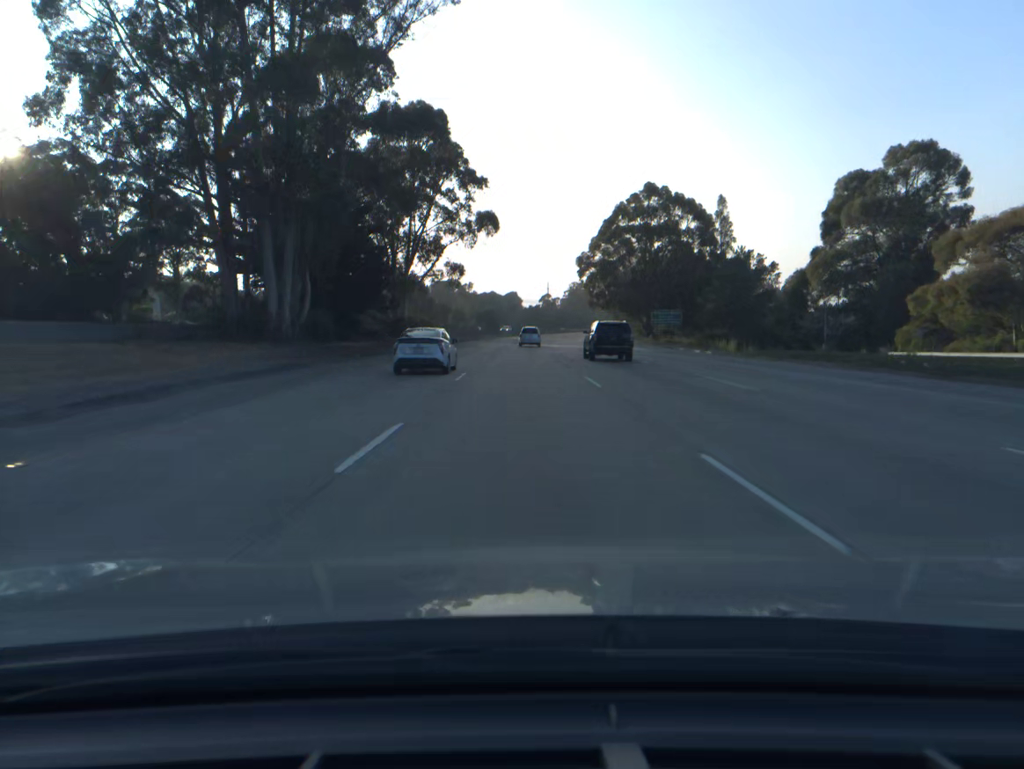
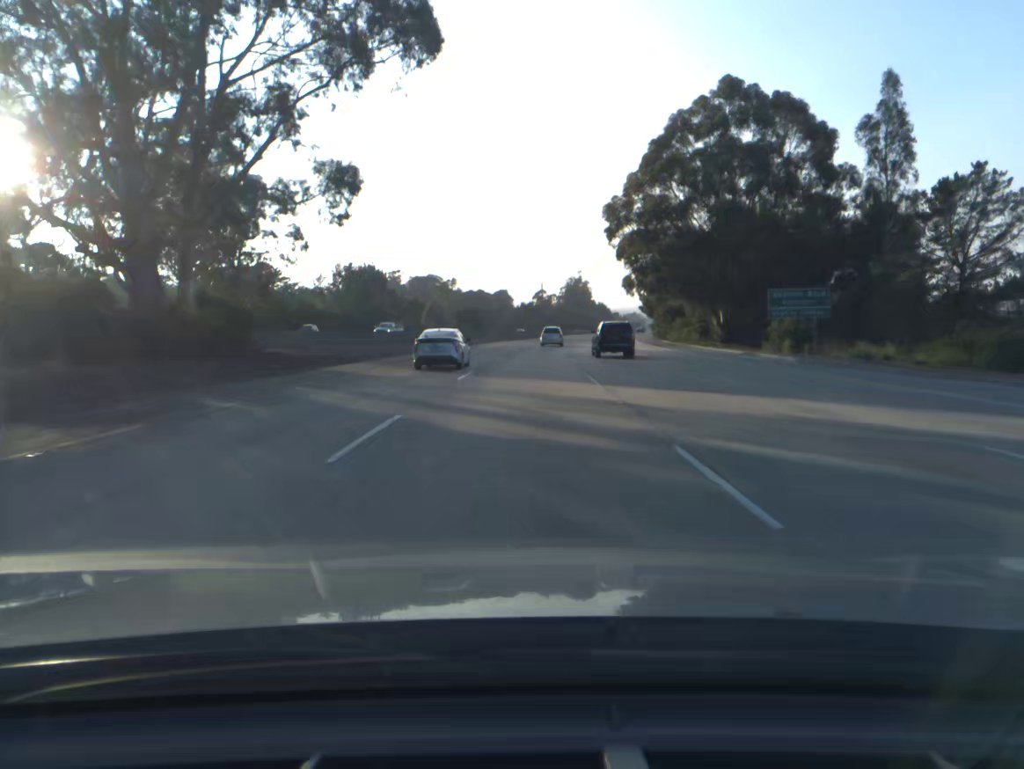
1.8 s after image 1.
(+0.1, +57.9) m; +1°
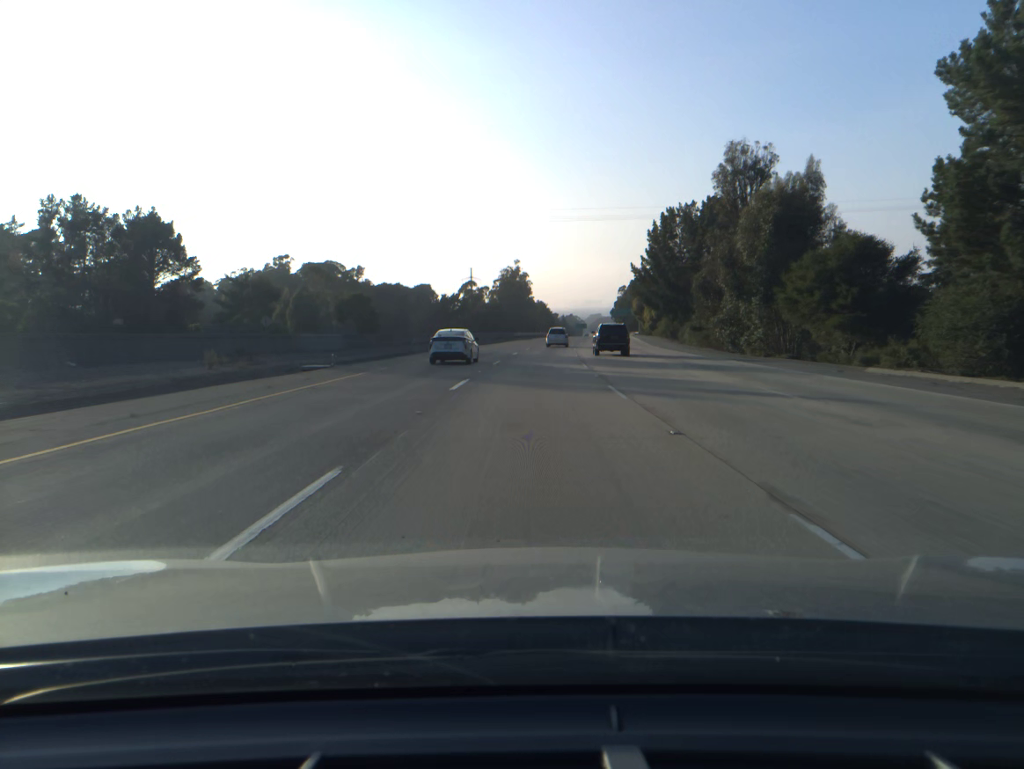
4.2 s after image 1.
(+2.8, +77.3) m; +5°
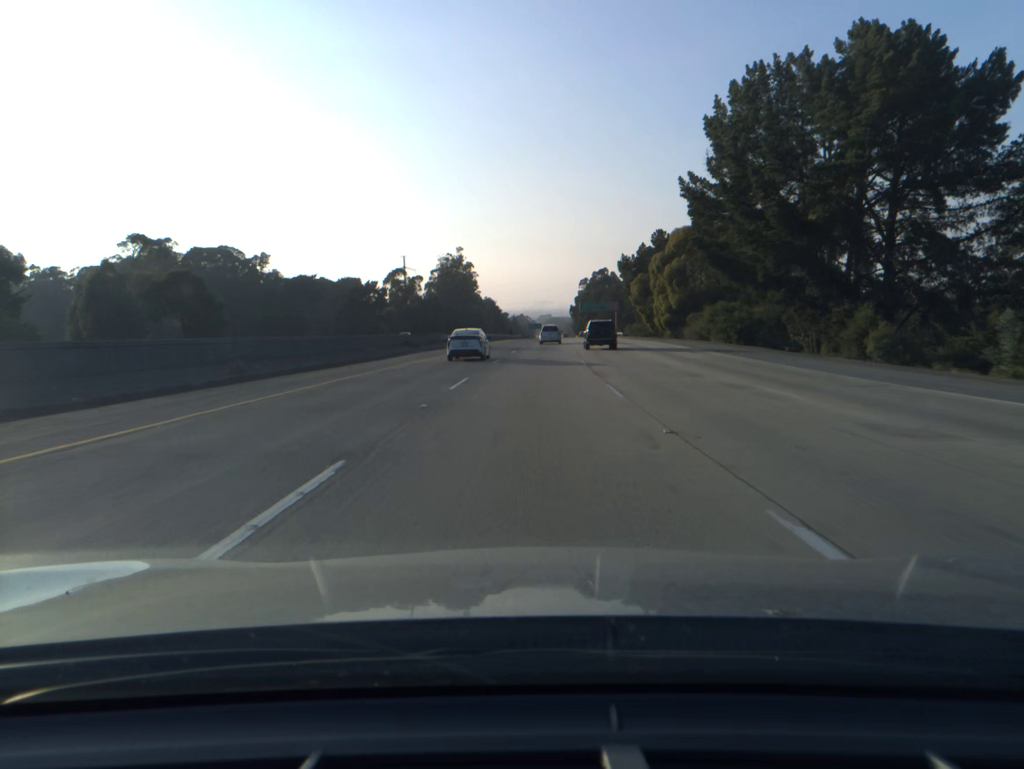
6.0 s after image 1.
(+1.9, +58.1) m; +3°
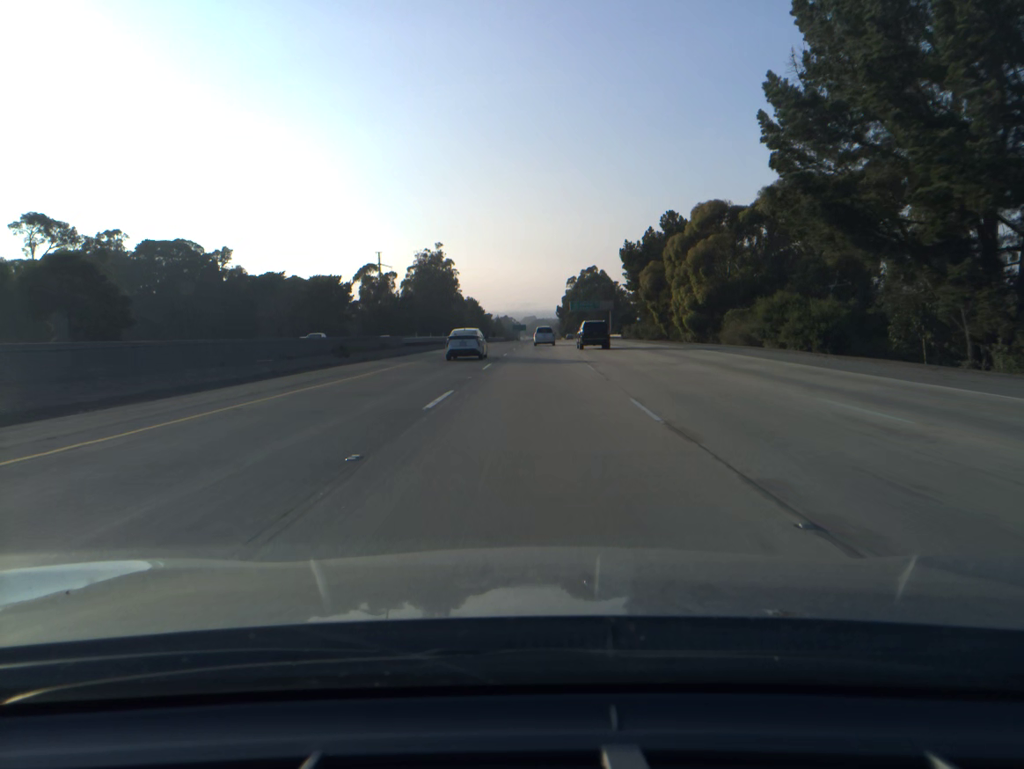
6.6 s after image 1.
(+0.2, +19.5) m; +1°
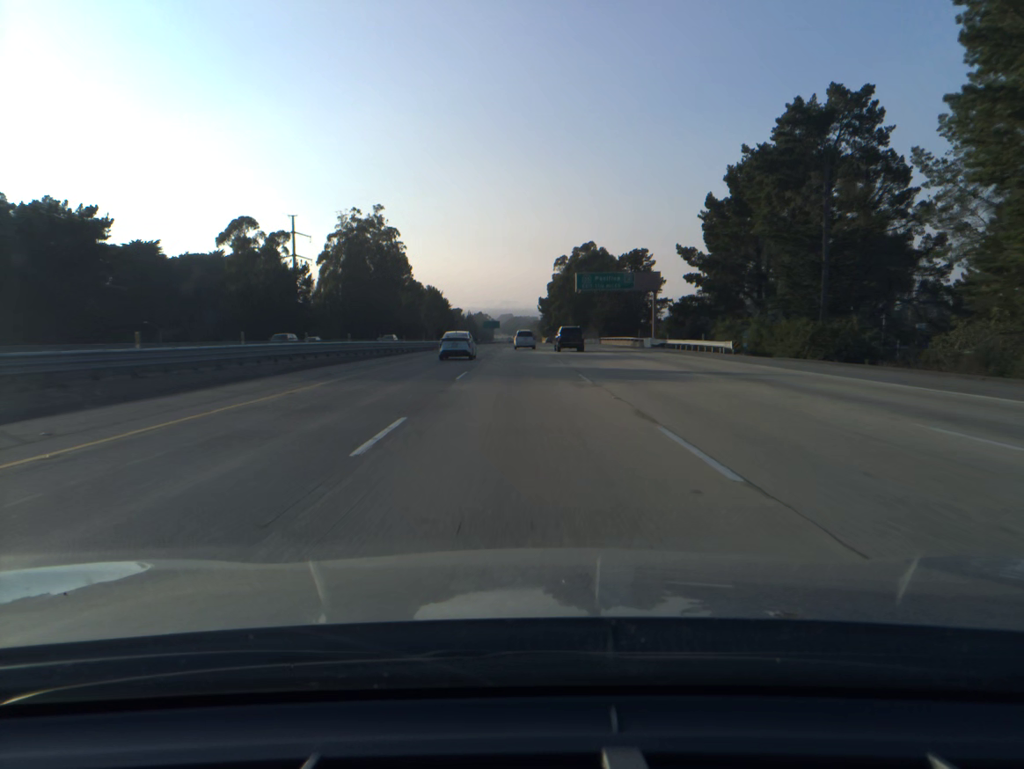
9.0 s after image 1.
(+1.9, +78.1) m; +2°
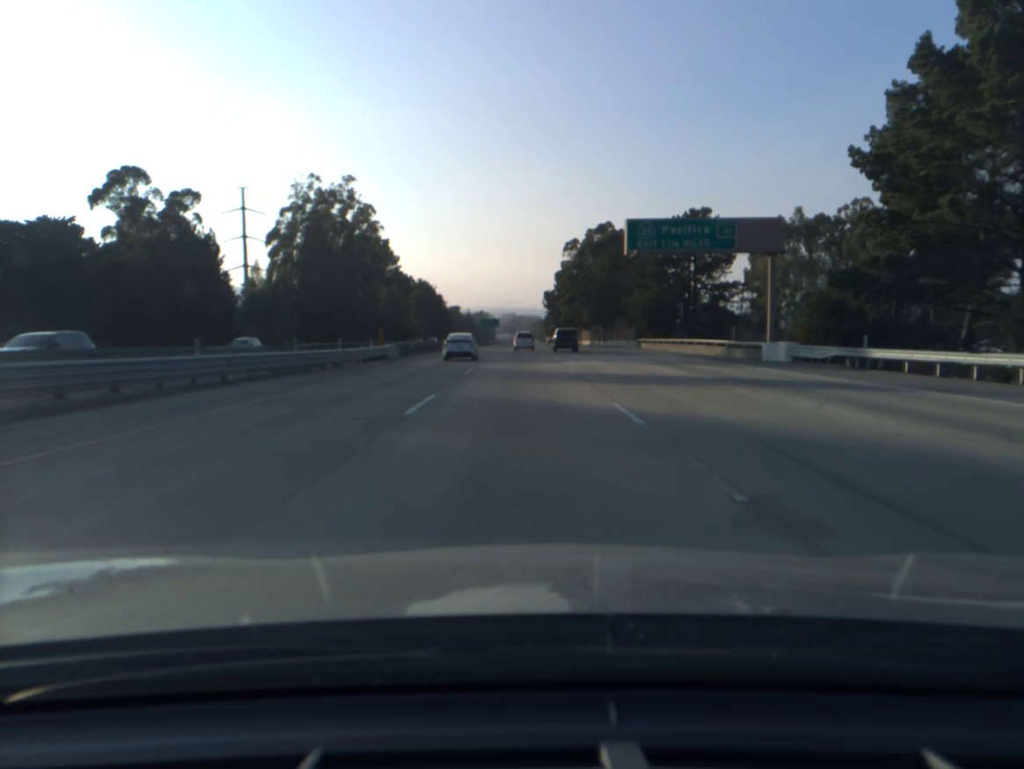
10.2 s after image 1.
(0.0, +39.3) m; 0°
